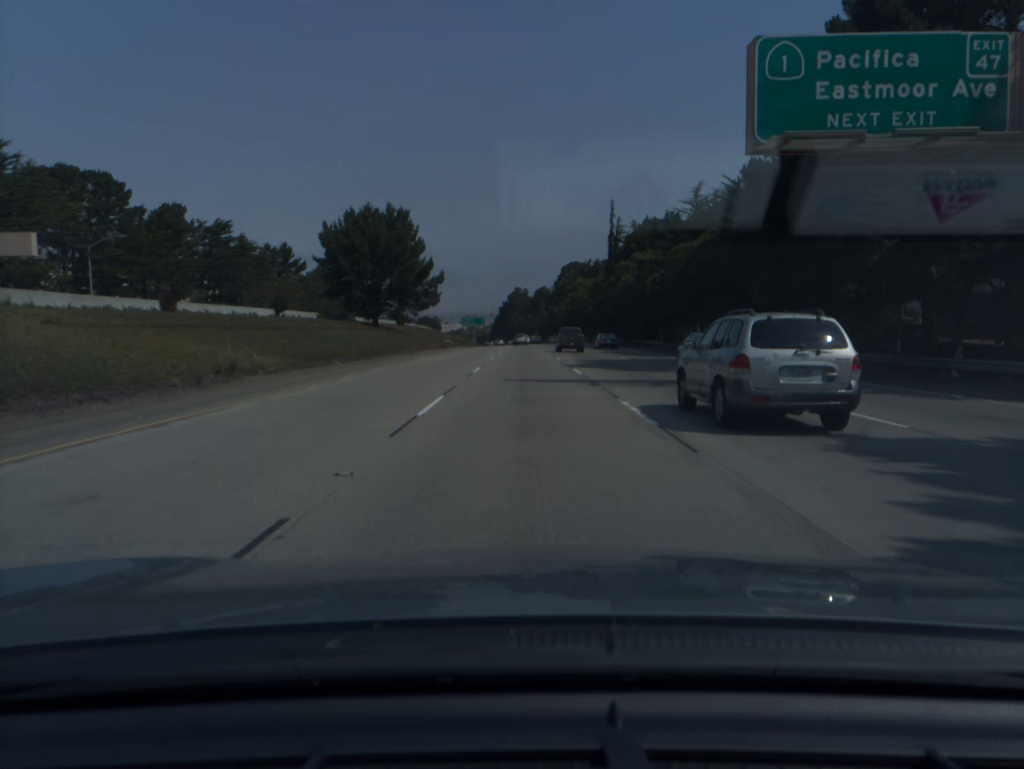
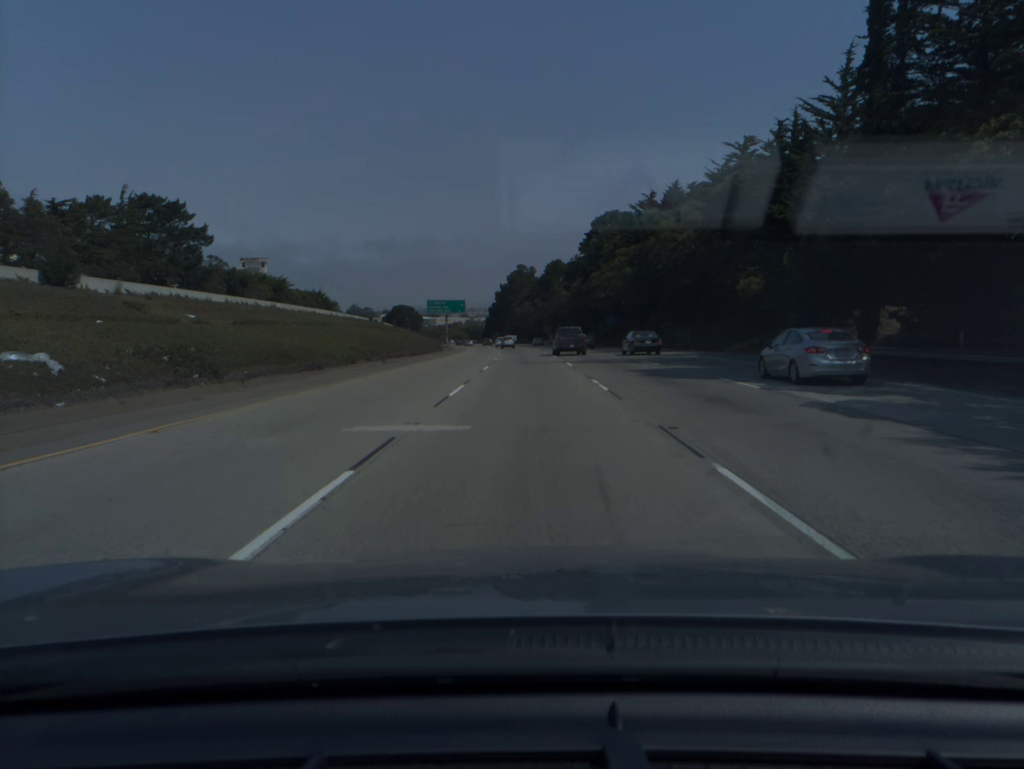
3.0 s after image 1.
(-0.2, +95.2) m; 0°
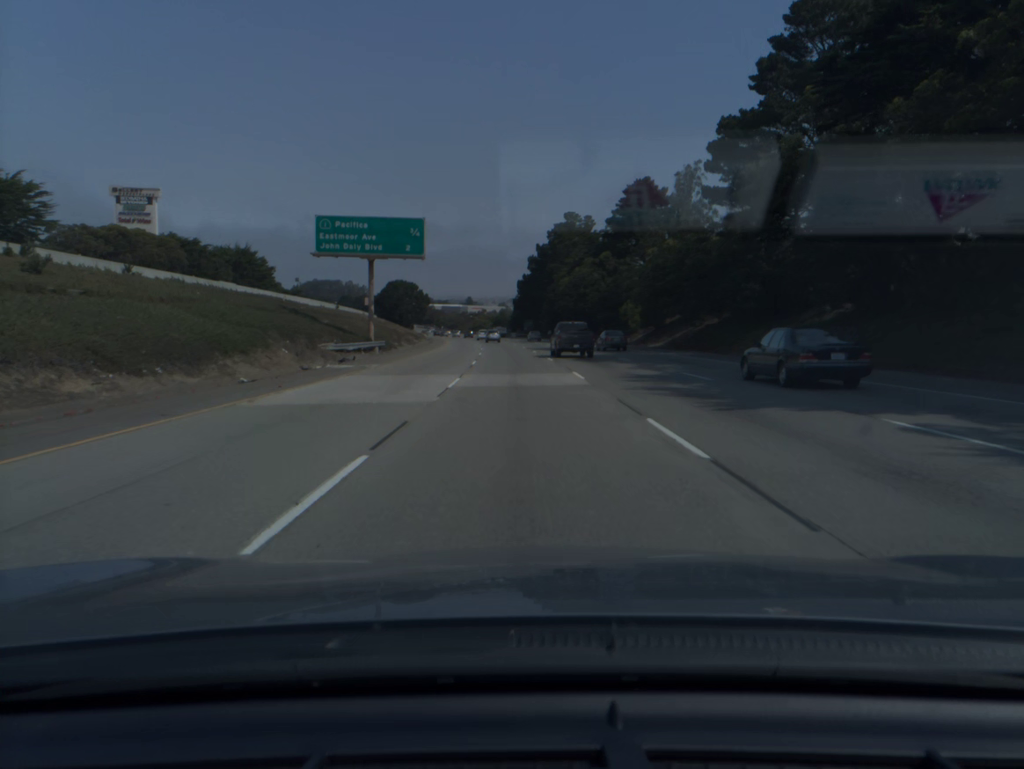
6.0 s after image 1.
(-1.5, +97.9) m; -3°
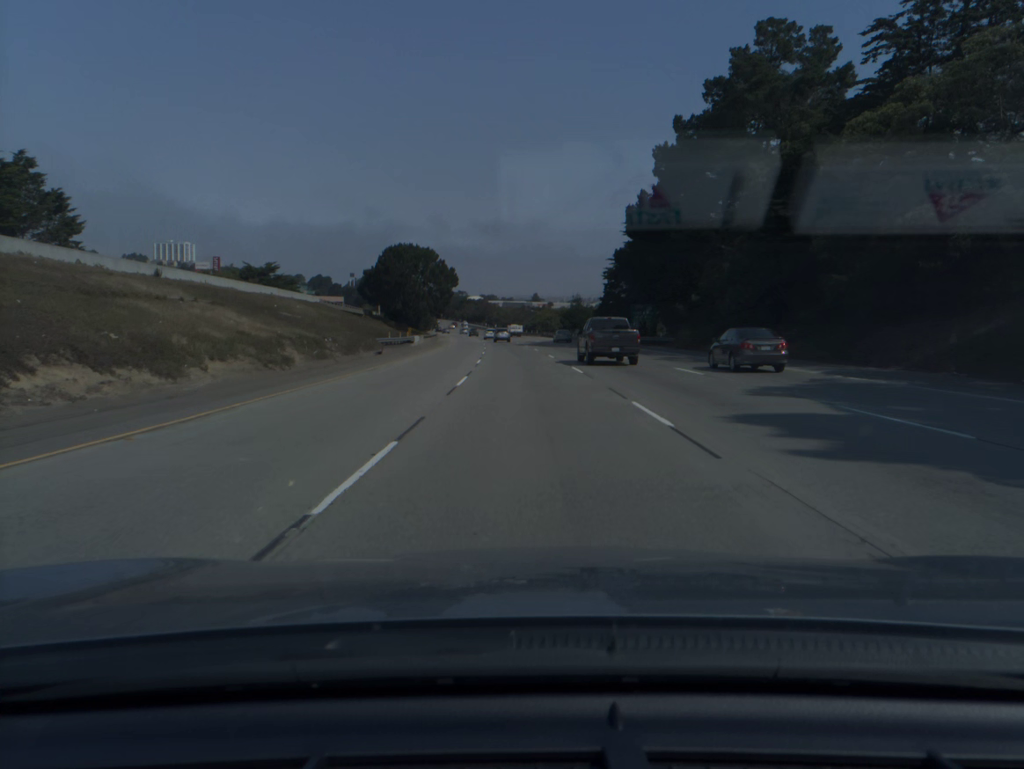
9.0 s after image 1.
(-4.3, +99.3) m; -5°
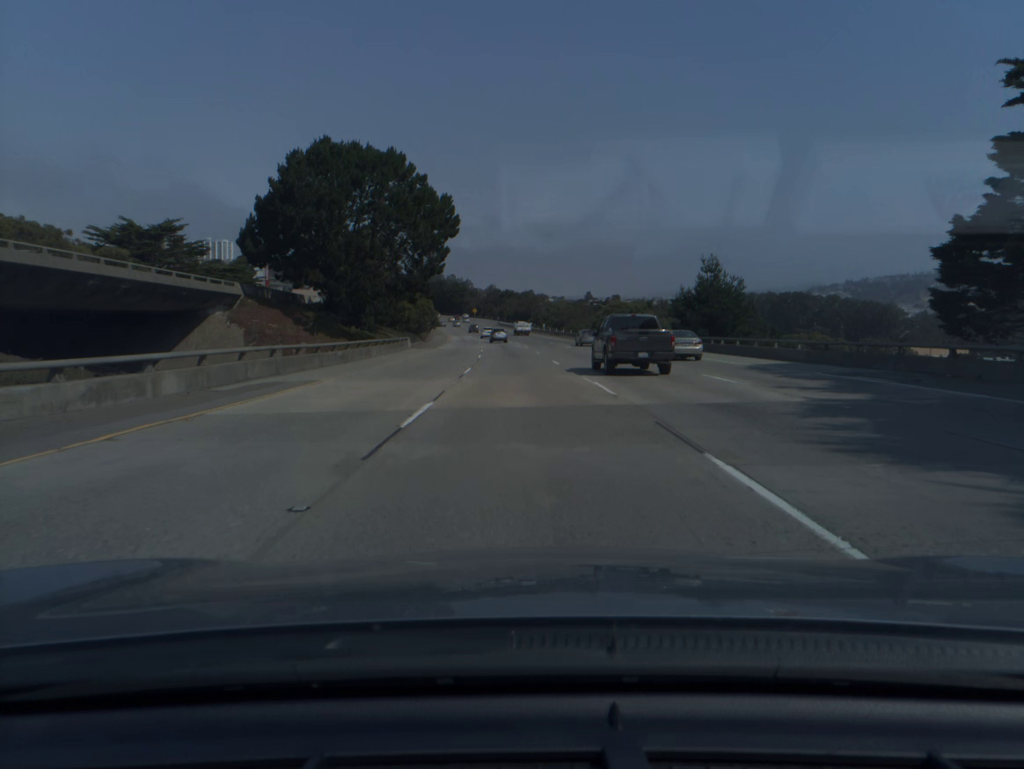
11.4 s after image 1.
(-2.4, +79.4) m; -4°
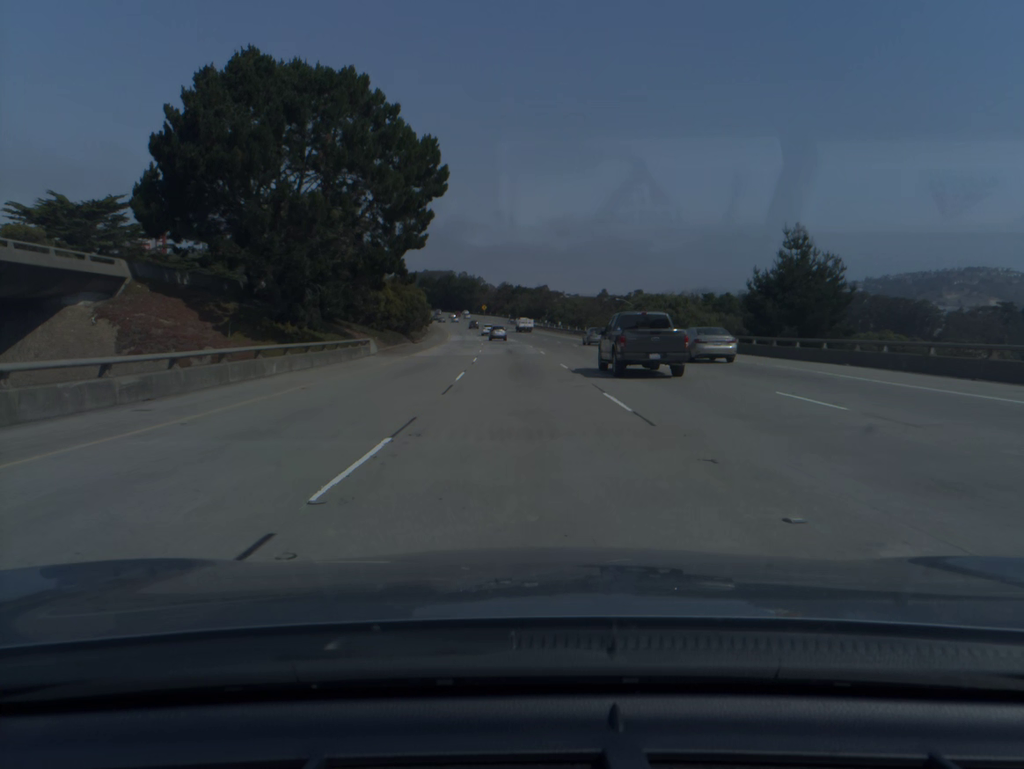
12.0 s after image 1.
(-0.2, +19.8) m; -1°
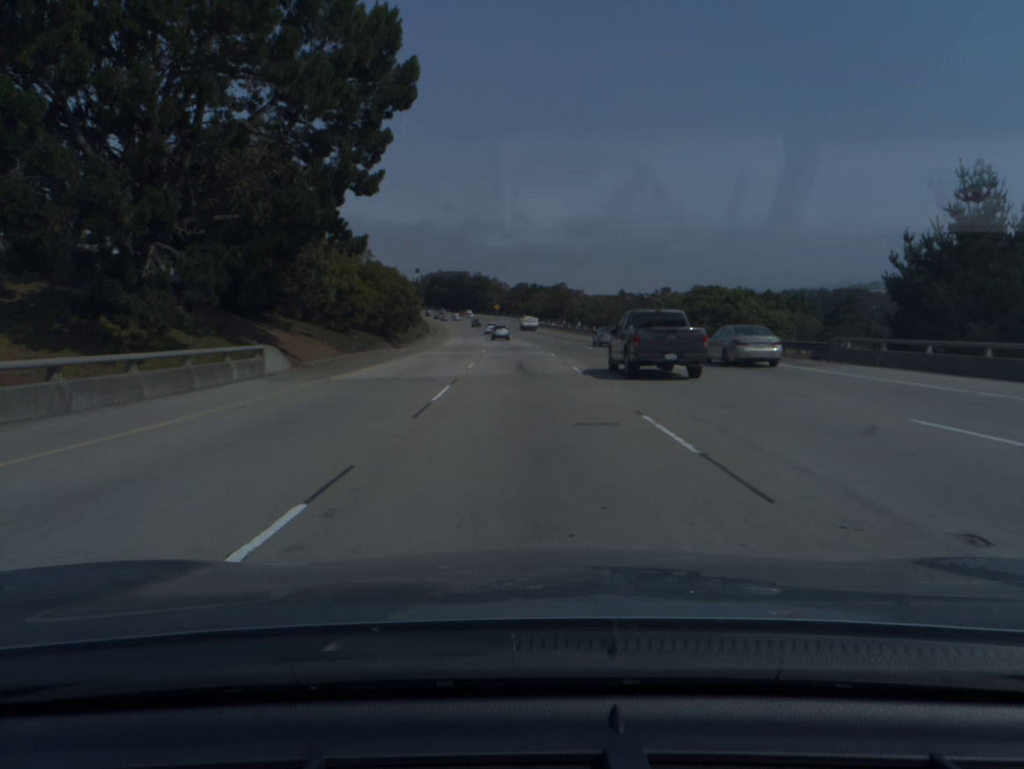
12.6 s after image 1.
(-0.2, +19.8) m; -1°
